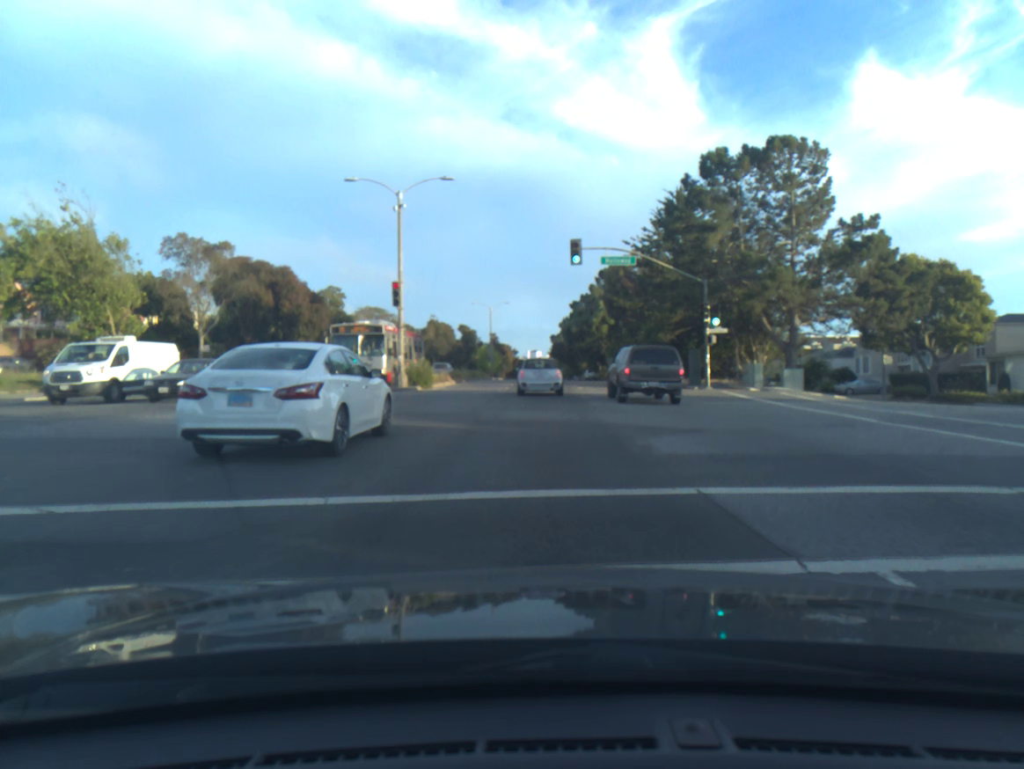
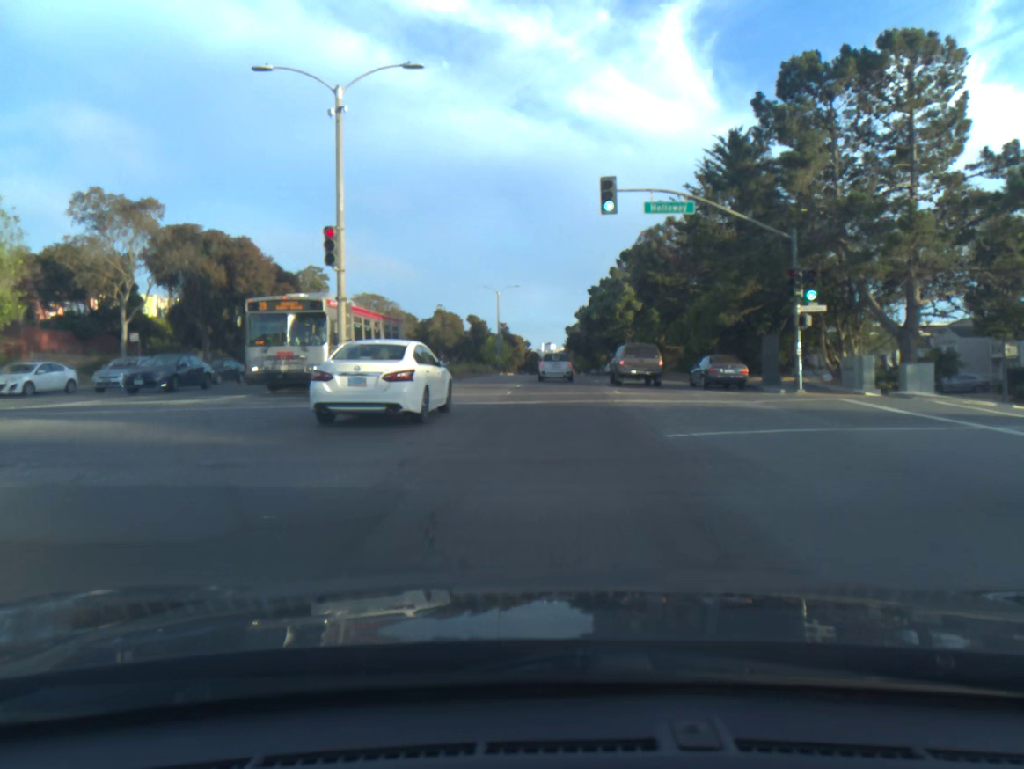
(-0.1, +11.8) m; -1°
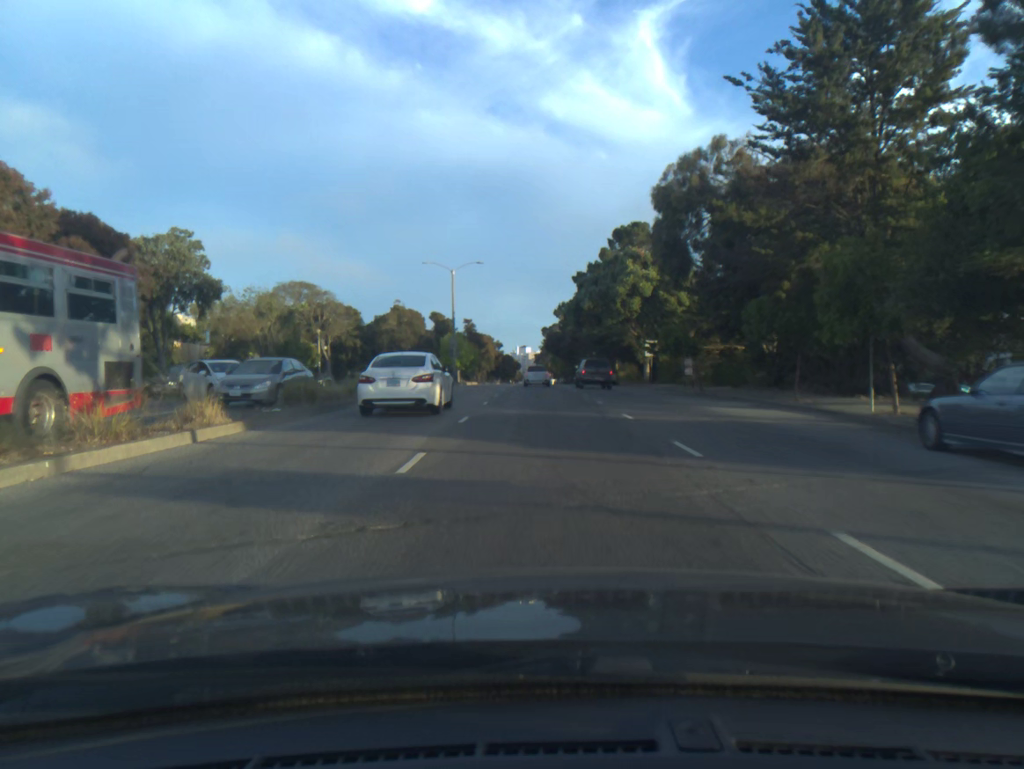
(+0.3, +22.0) m; +2°
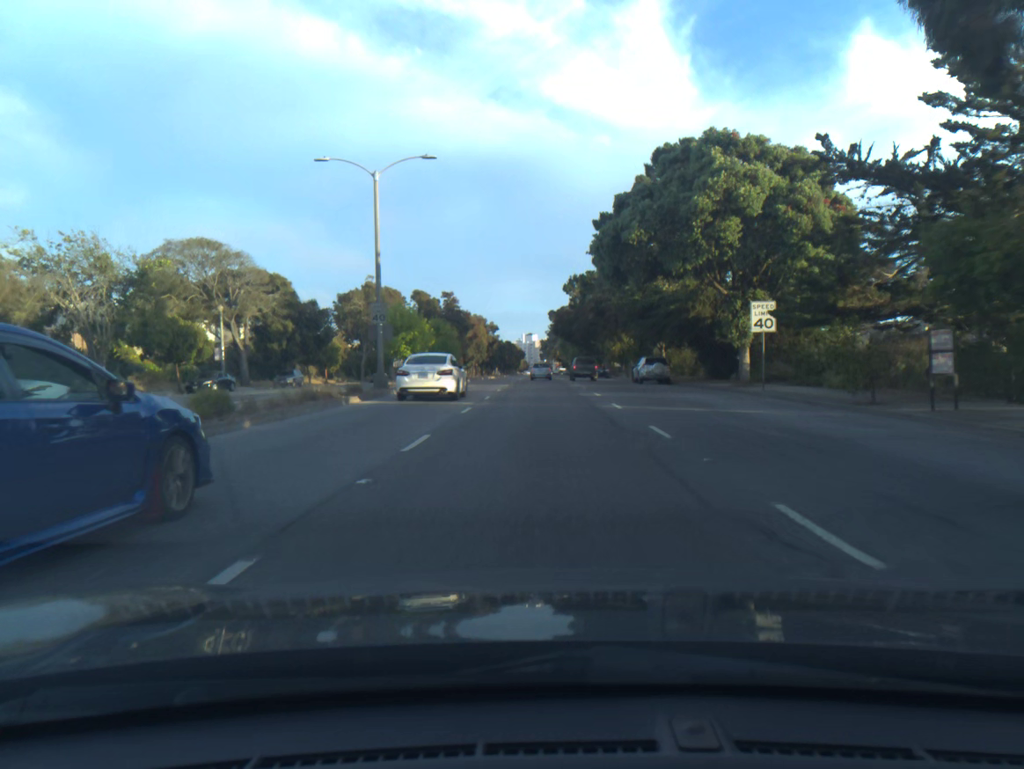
(-0.1, +27.4) m; -1°
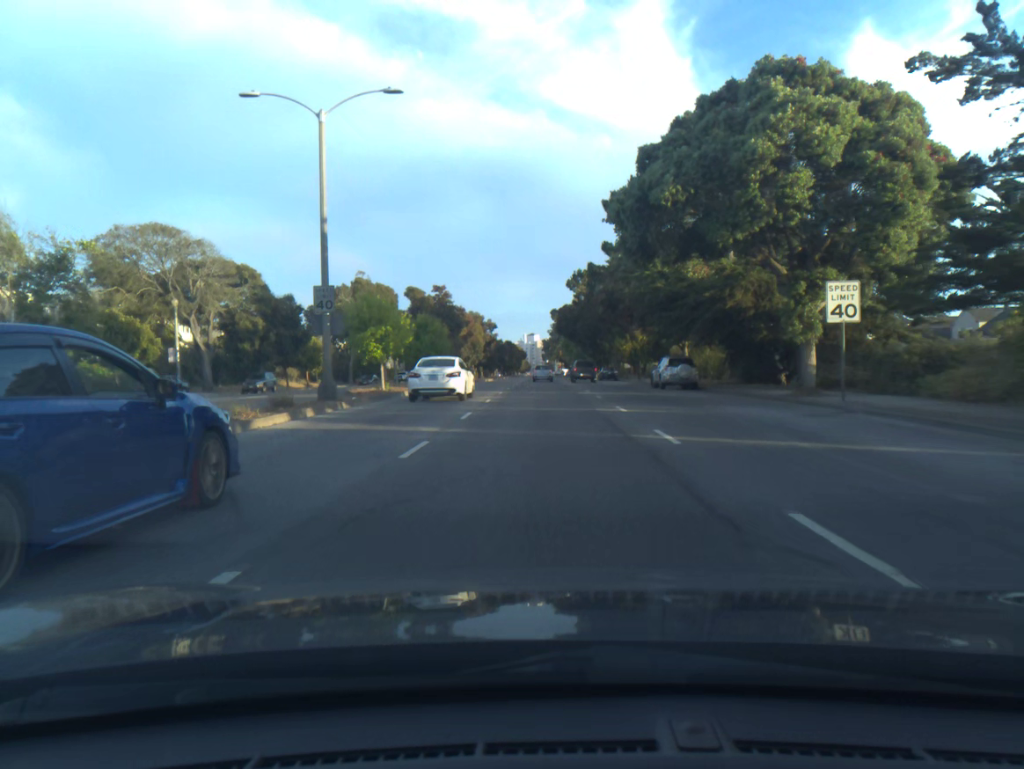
(0.0, +7.6) m; 0°
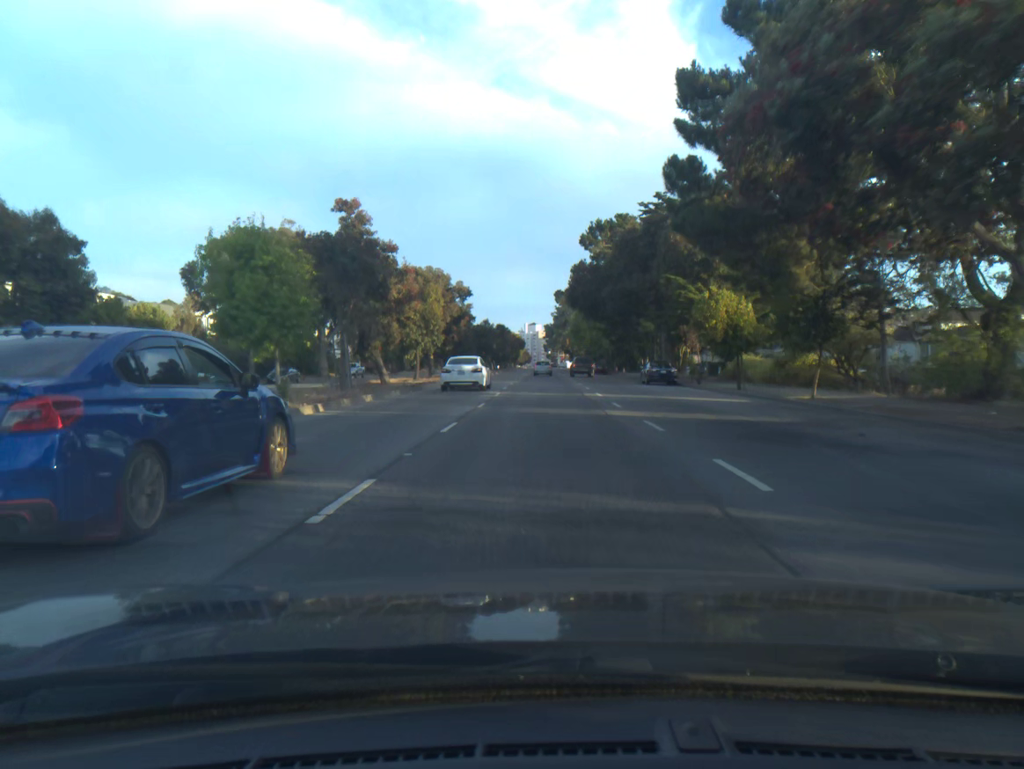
(0.0, +33.3) m; 0°
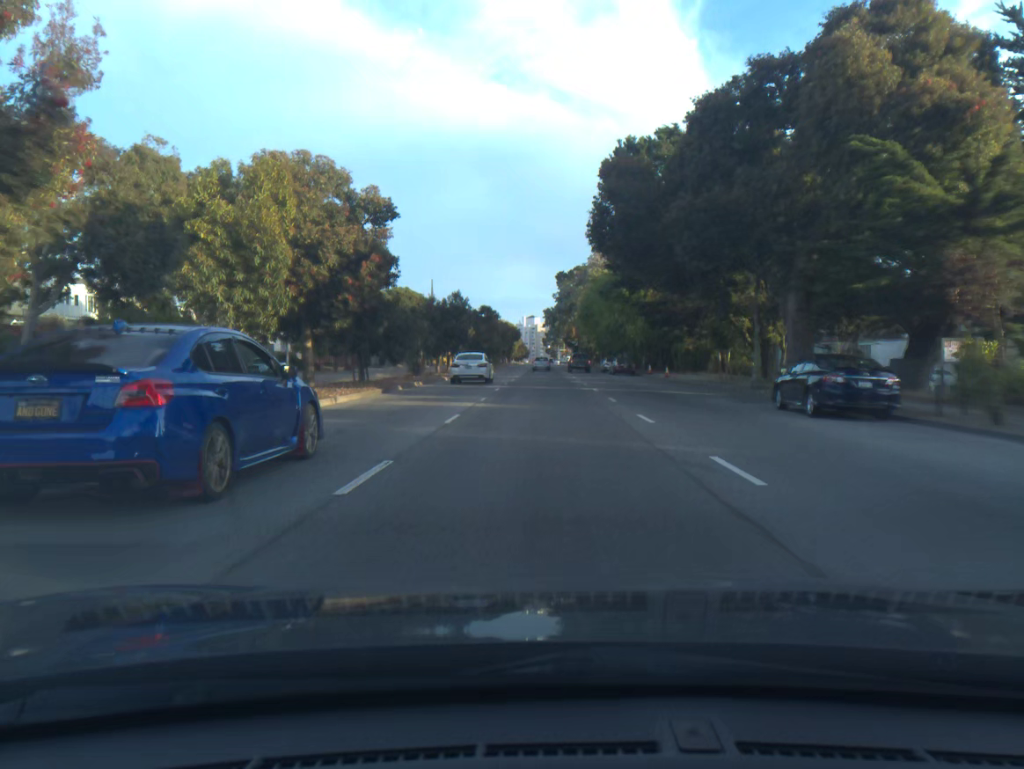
(0.0, +27.7) m; 0°
